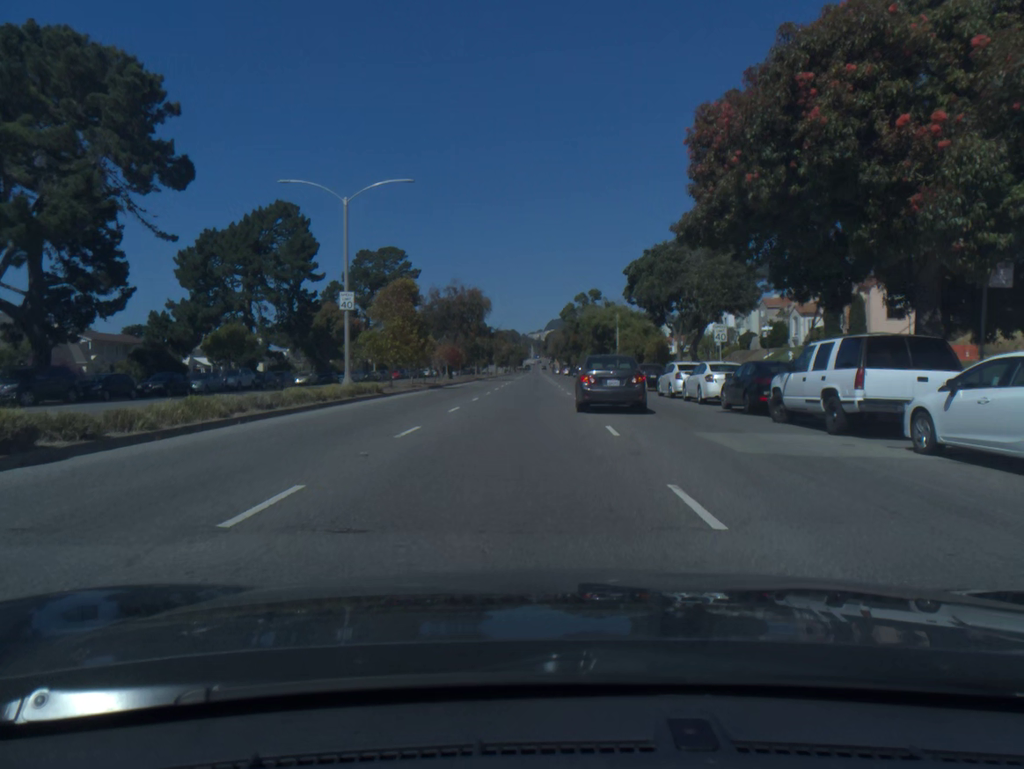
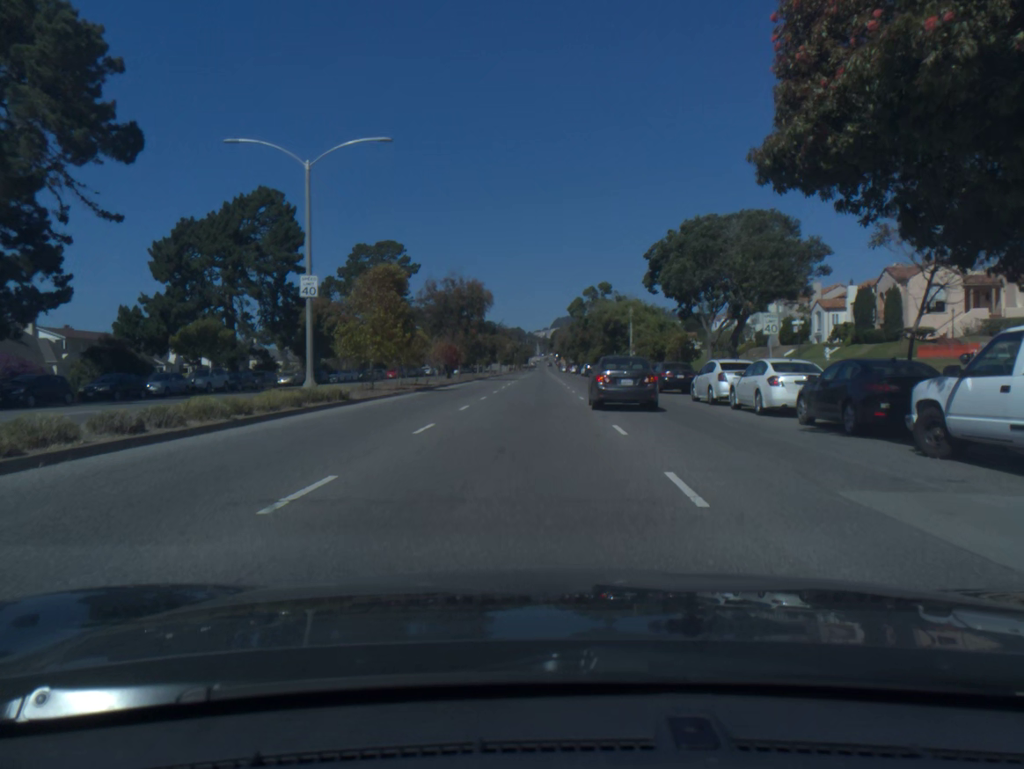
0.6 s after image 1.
(0.0, +6.4) m; 0°
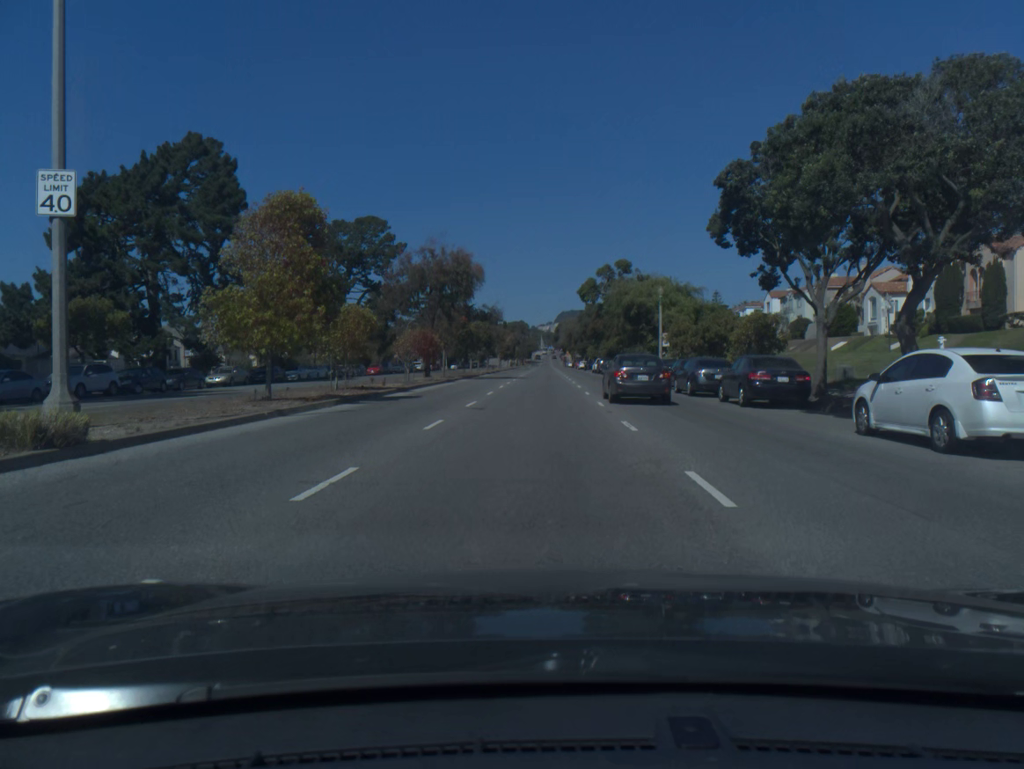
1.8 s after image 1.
(-0.1, +14.3) m; 0°
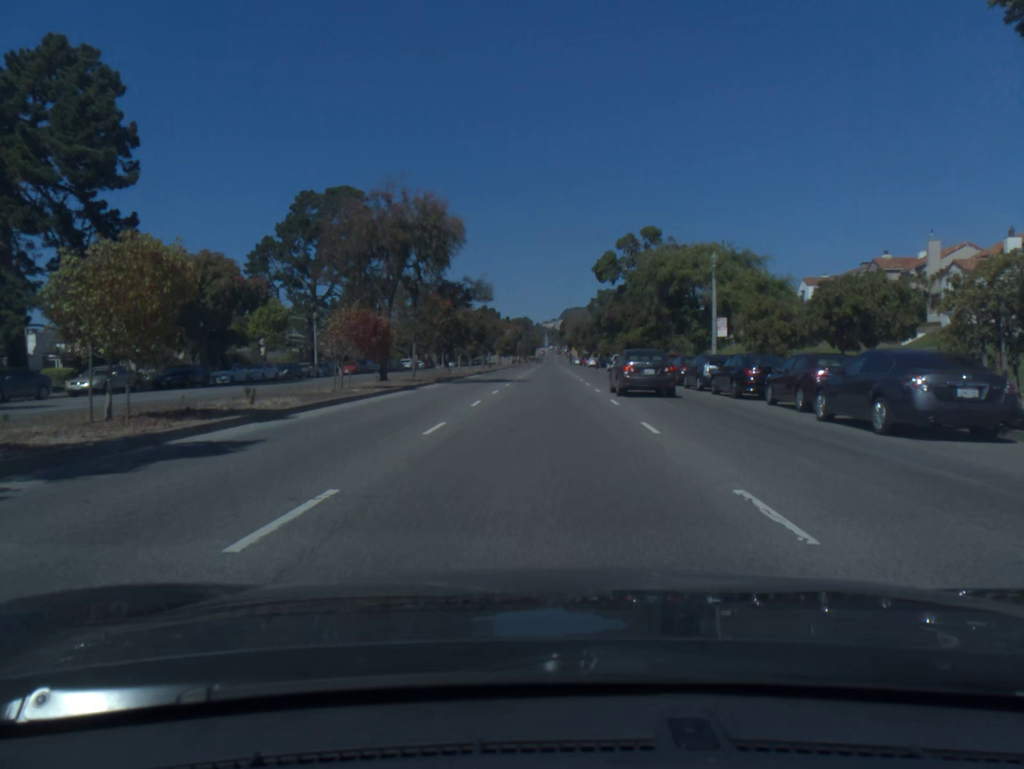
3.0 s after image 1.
(0.0, +16.2) m; 0°
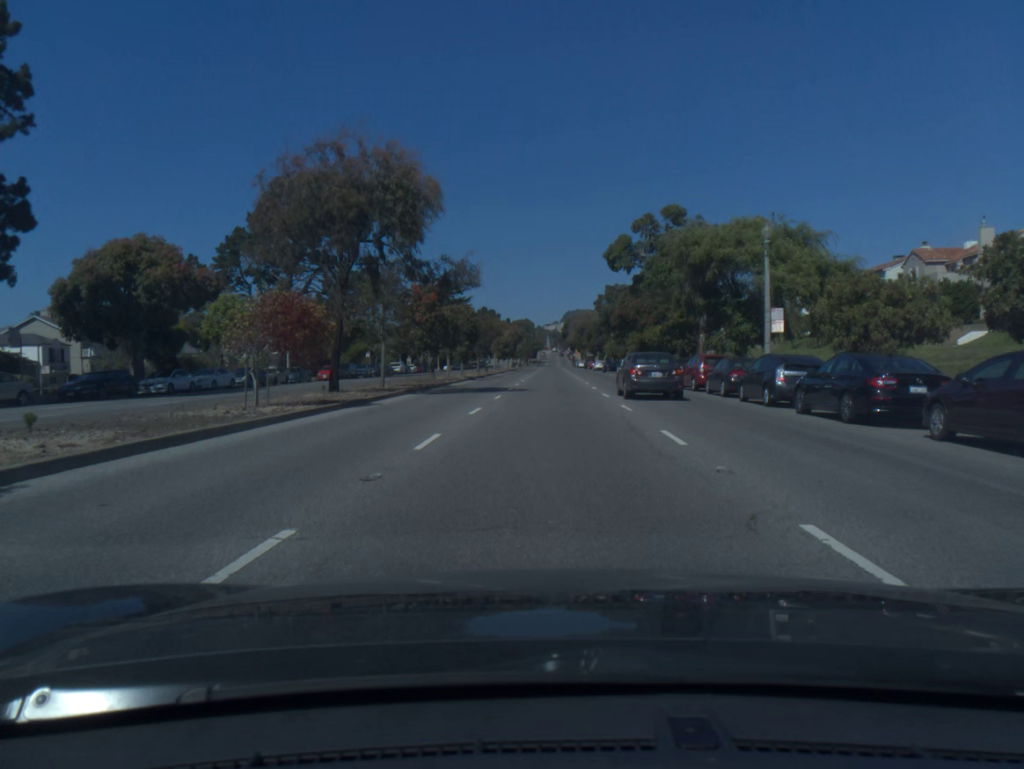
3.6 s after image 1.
(0.0, +8.7) m; 0°
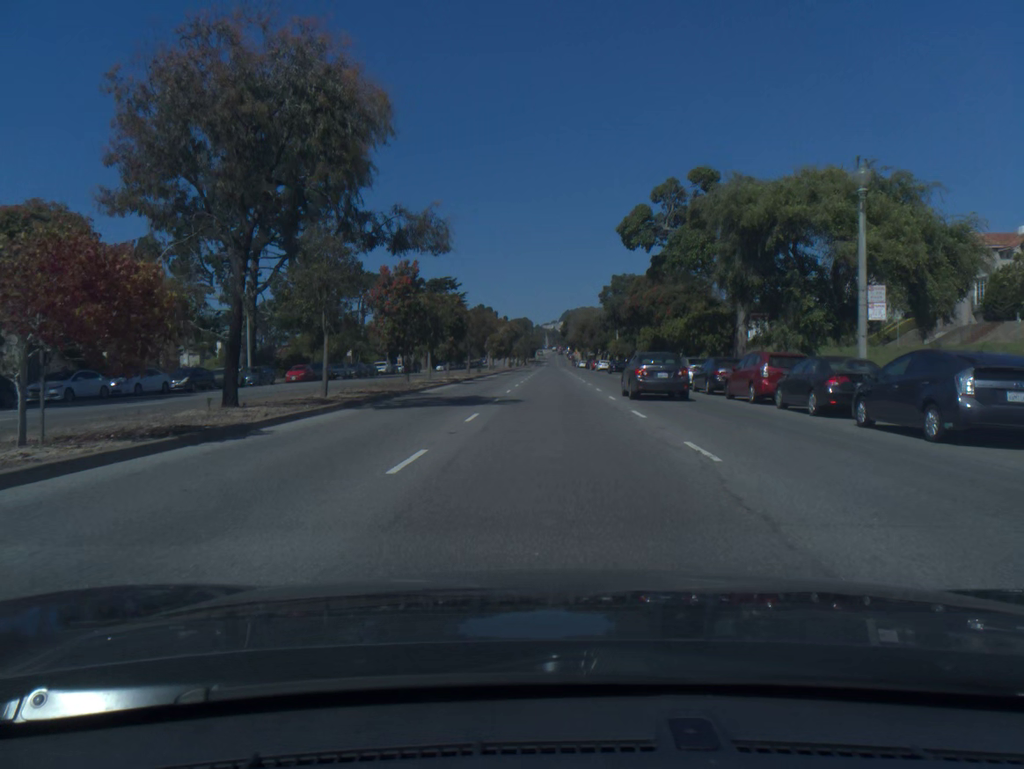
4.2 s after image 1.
(0.0, +9.2) m; 0°
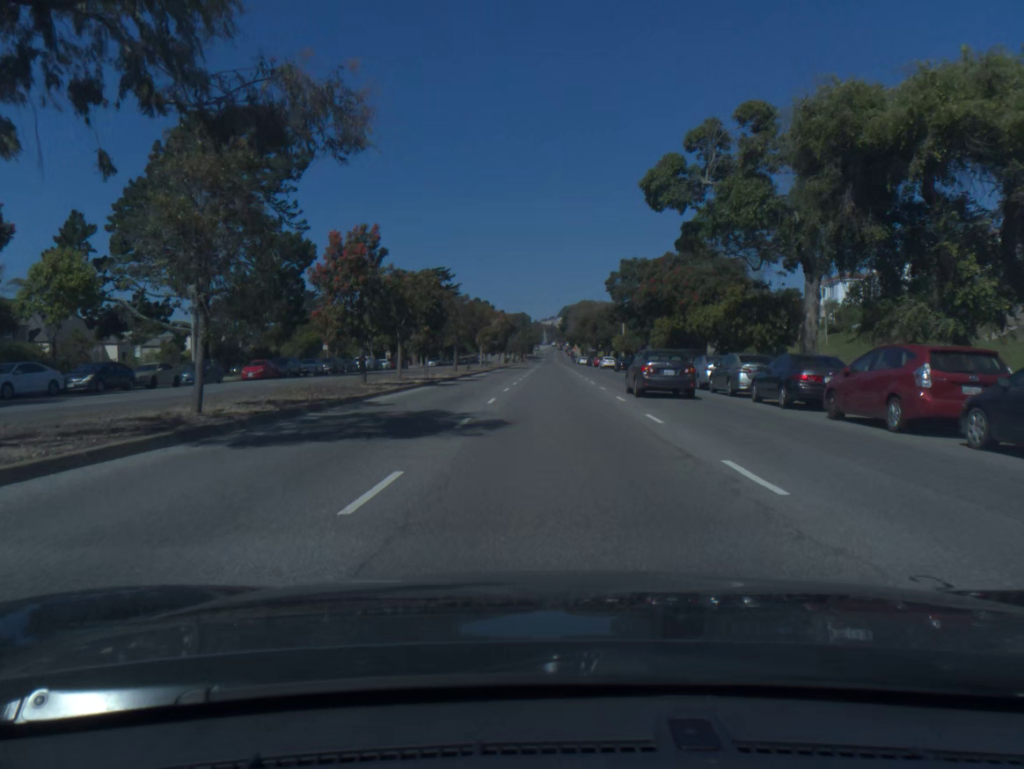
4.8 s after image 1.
(0.0, +9.5) m; 0°
